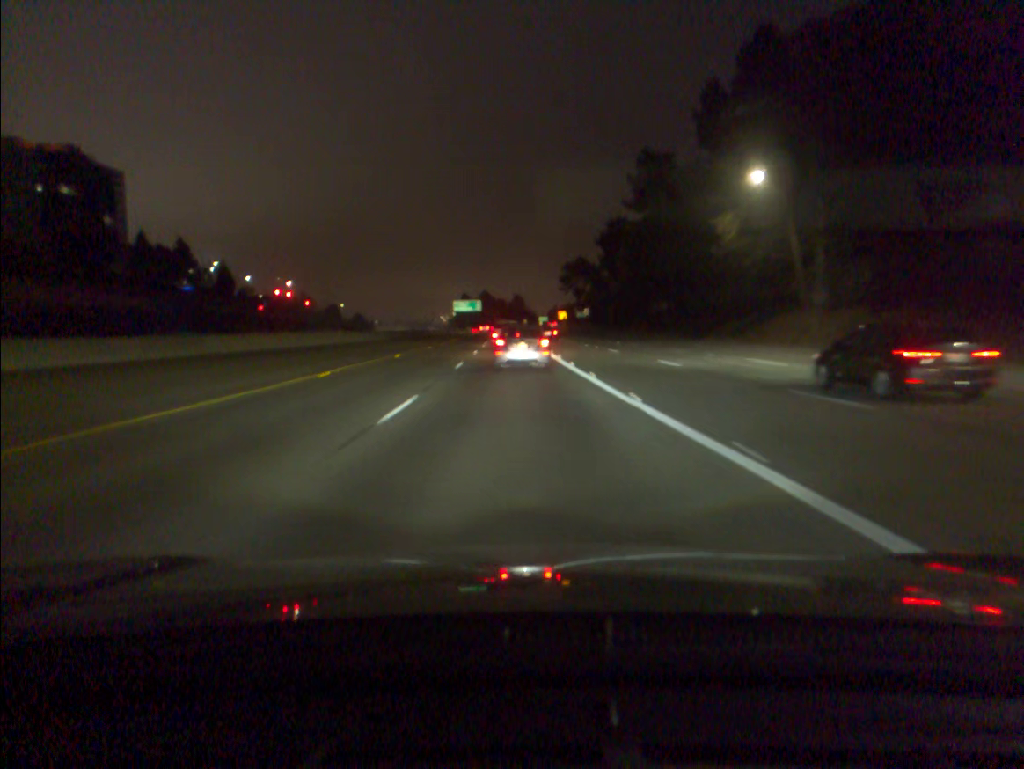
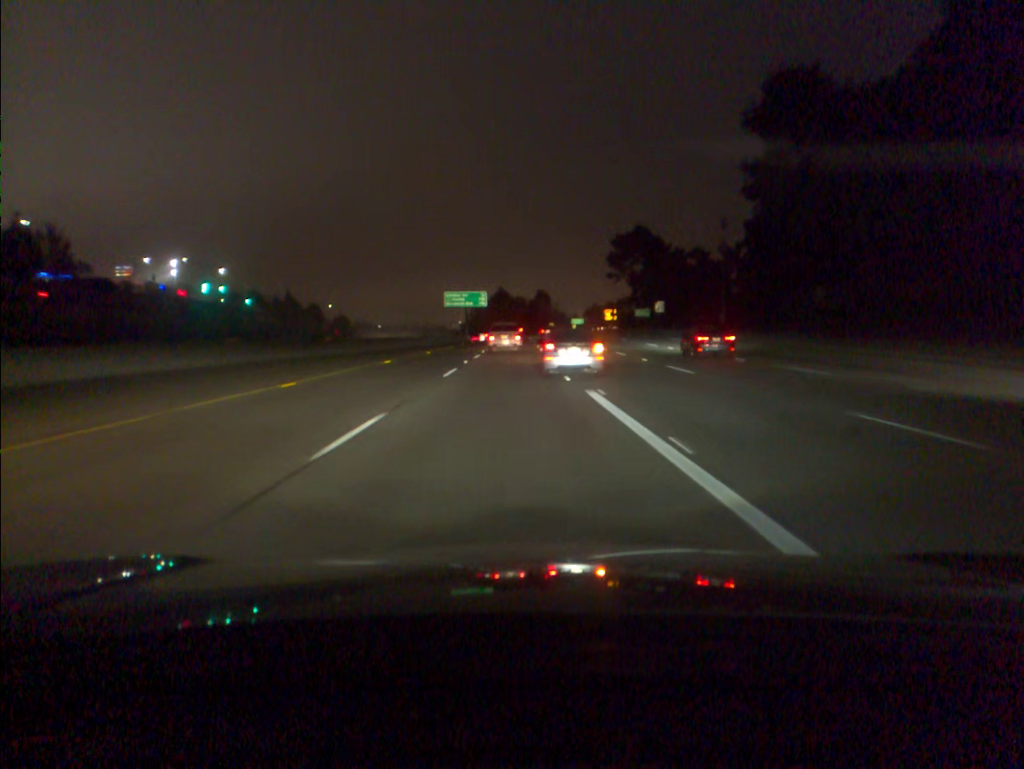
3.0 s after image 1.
(-1.1, +75.8) m; -2°
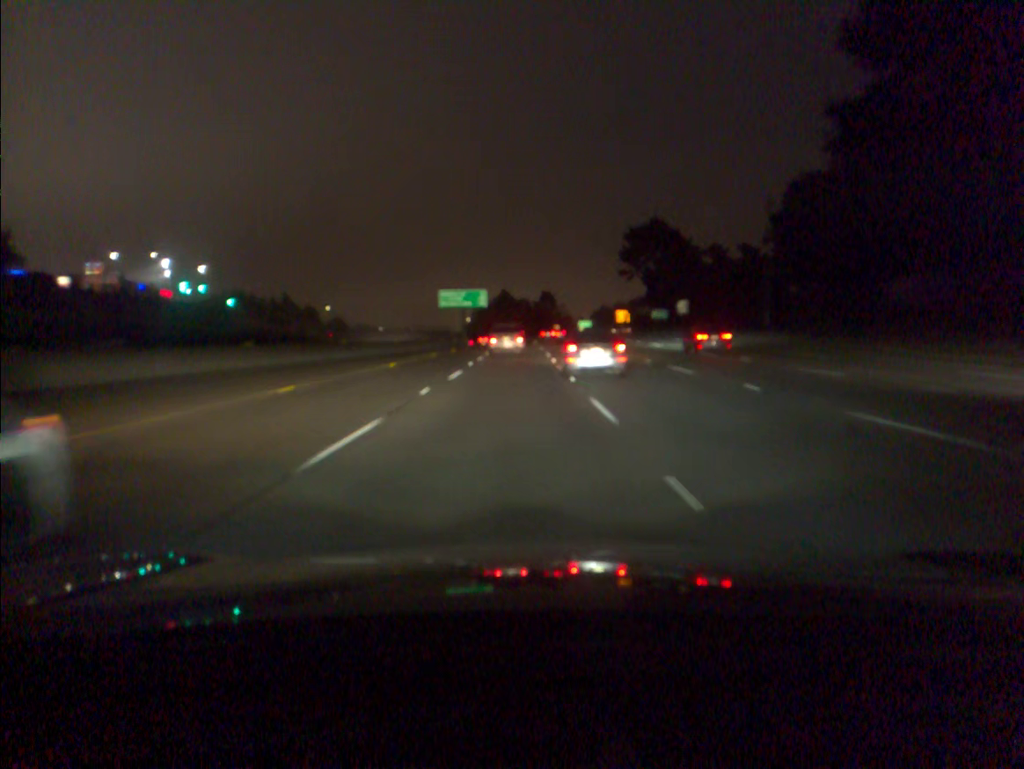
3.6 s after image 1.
(0.0, +15.2) m; 0°
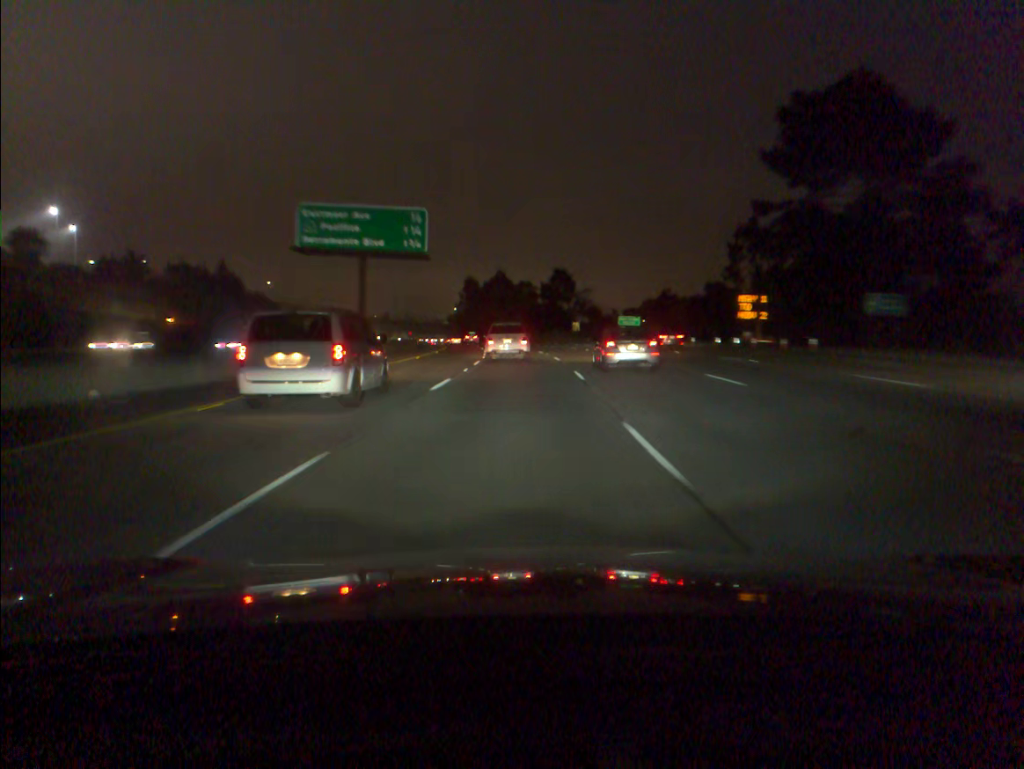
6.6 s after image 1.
(+0.2, +77.5) m; 0°
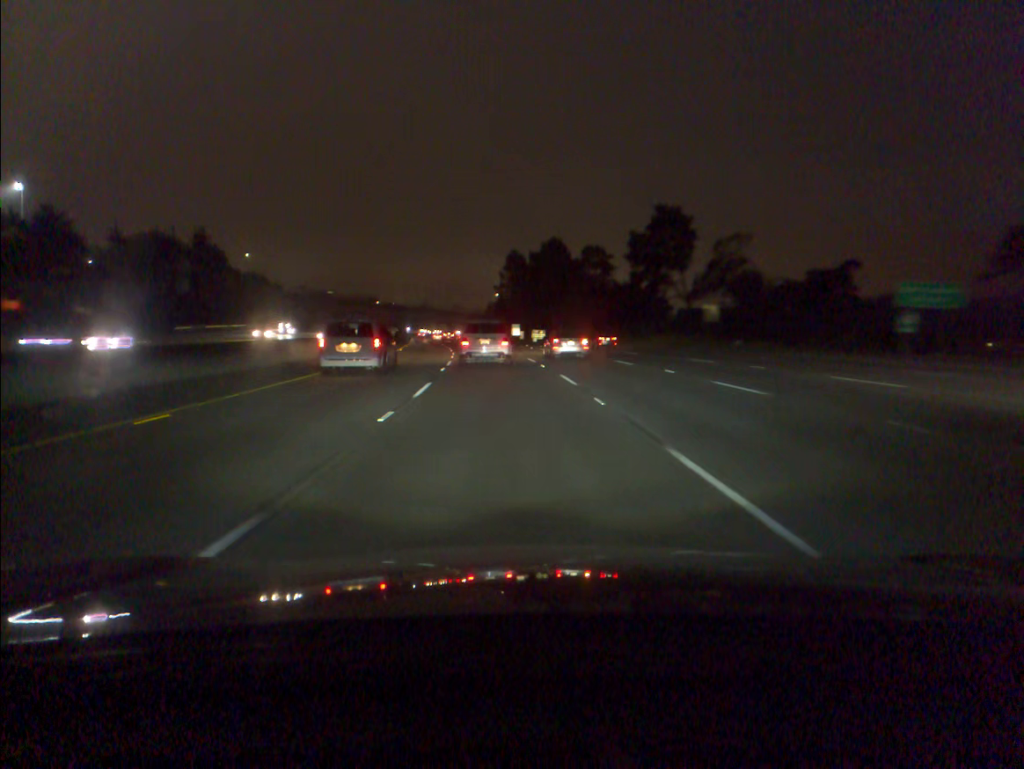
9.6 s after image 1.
(-1.5, +75.4) m; -4°
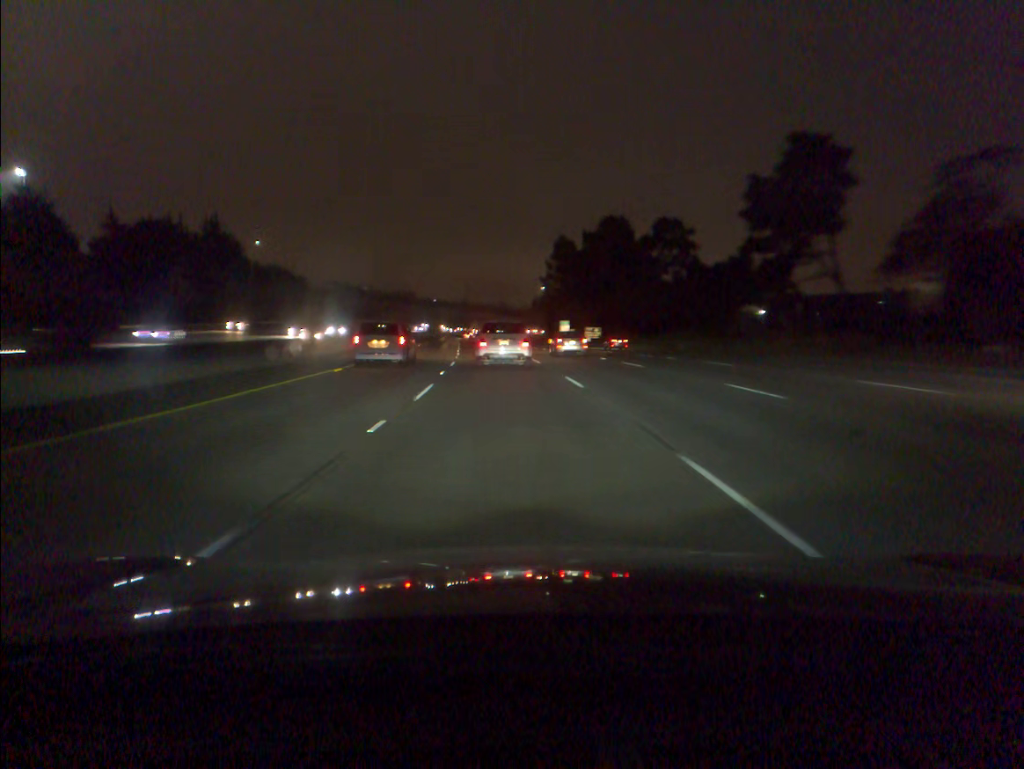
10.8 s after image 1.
(-0.8, +29.8) m; -3°
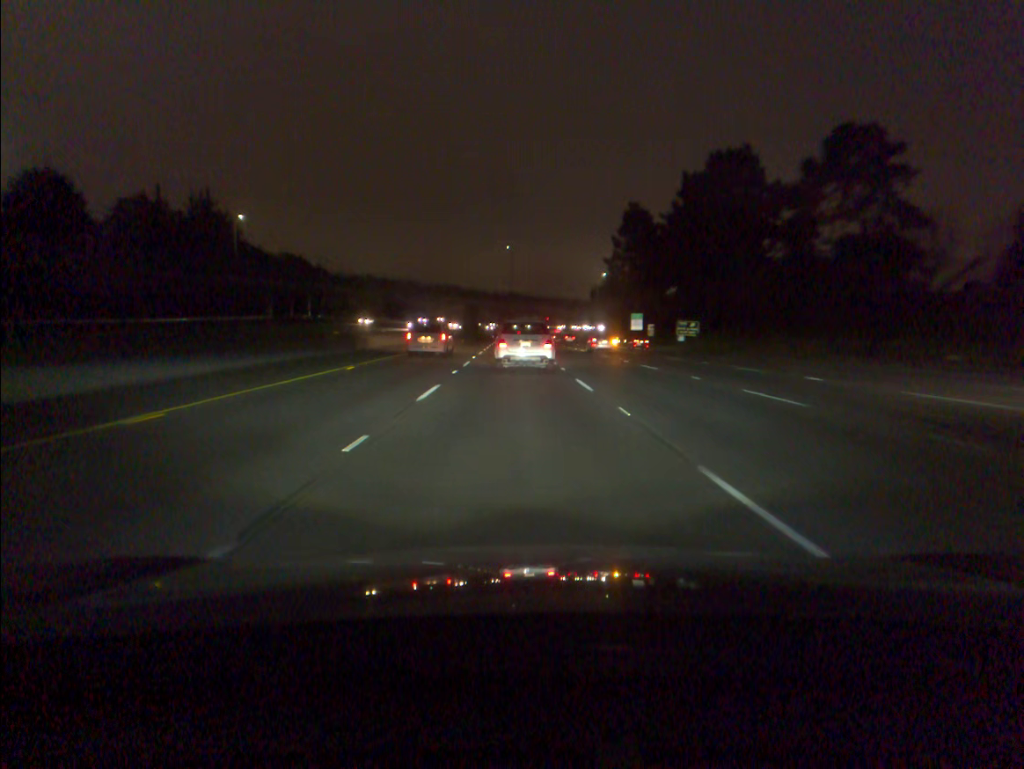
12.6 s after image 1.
(-1.6, +44.3) m; -4°
